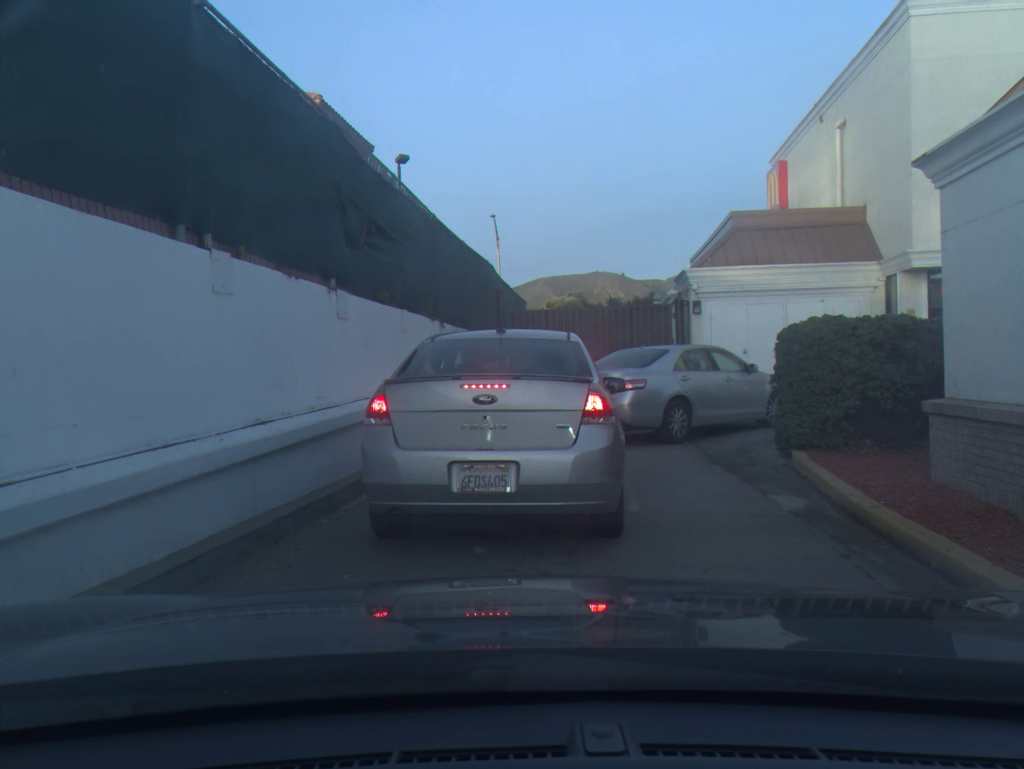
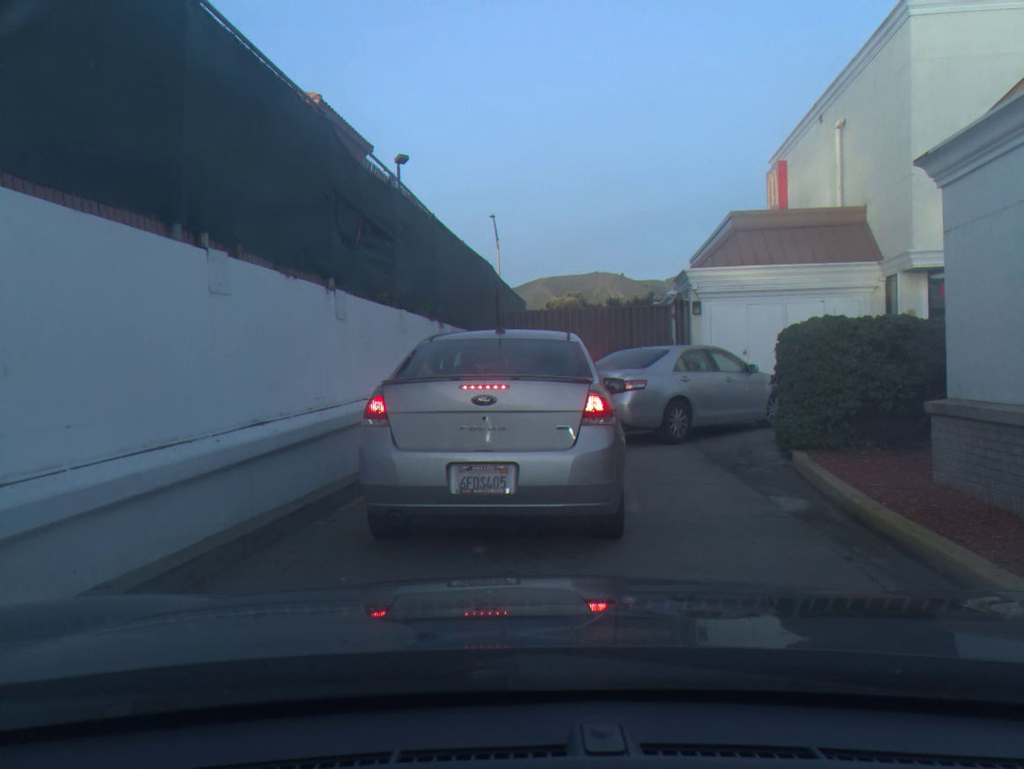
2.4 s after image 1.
(0.0, 0.0) m; 0°
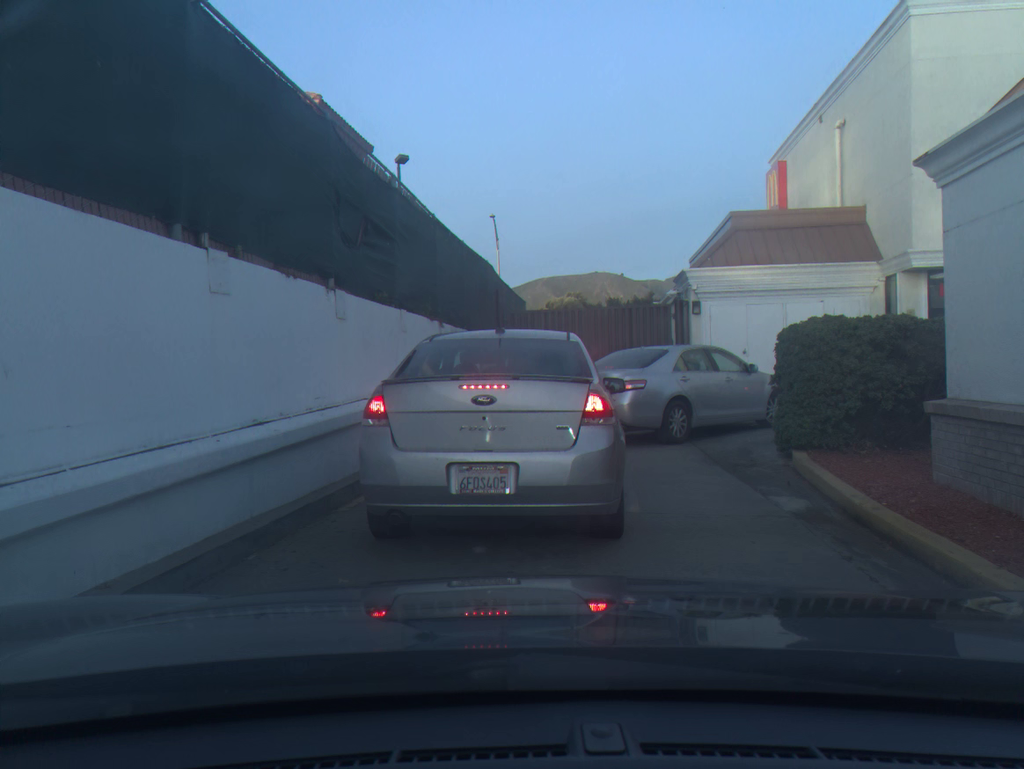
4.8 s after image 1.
(0.0, 0.0) m; 0°
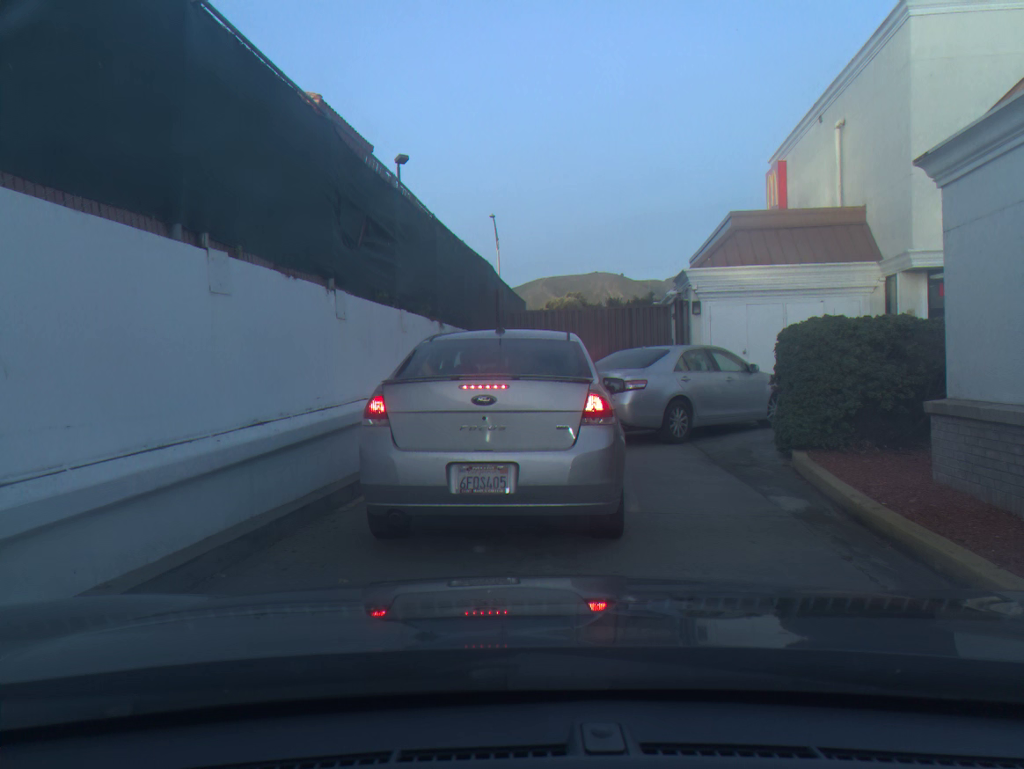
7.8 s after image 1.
(0.0, 0.0) m; 0°
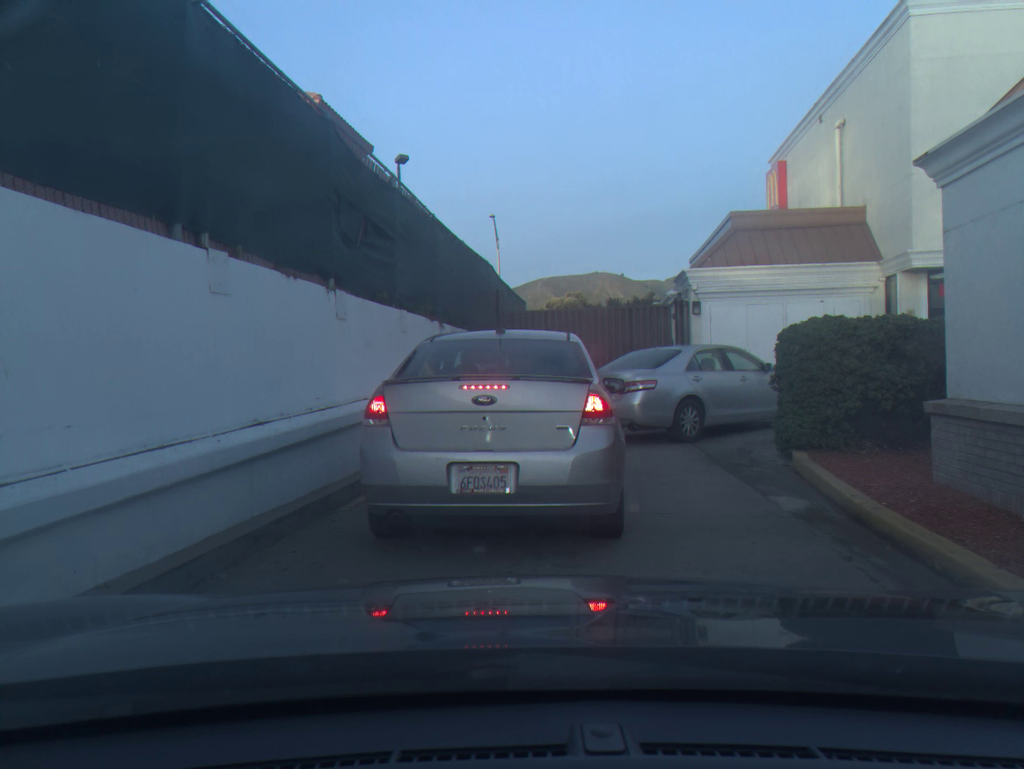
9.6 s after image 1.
(0.0, 0.0) m; 0°
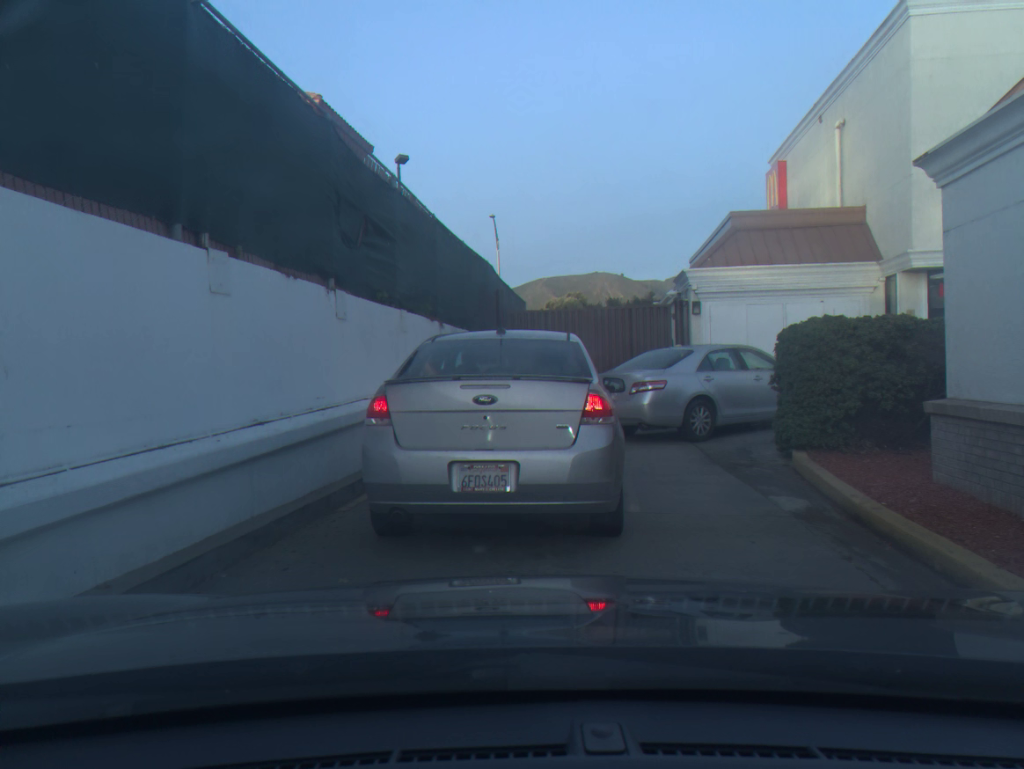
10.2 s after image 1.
(0.0, 0.0) m; 0°
